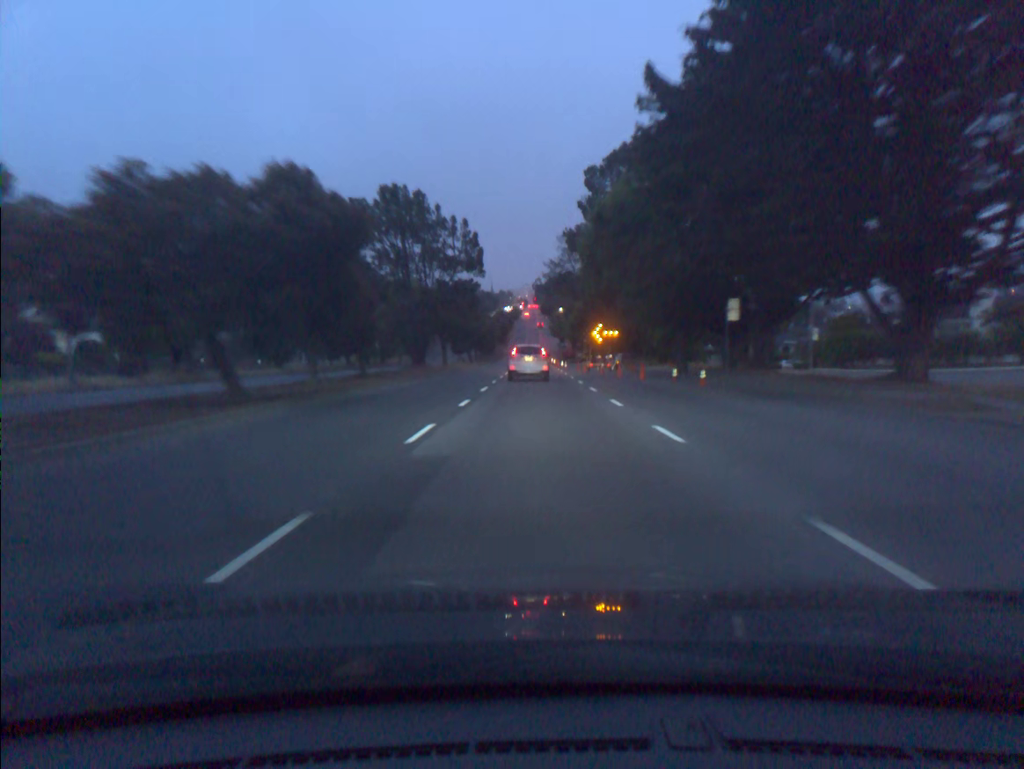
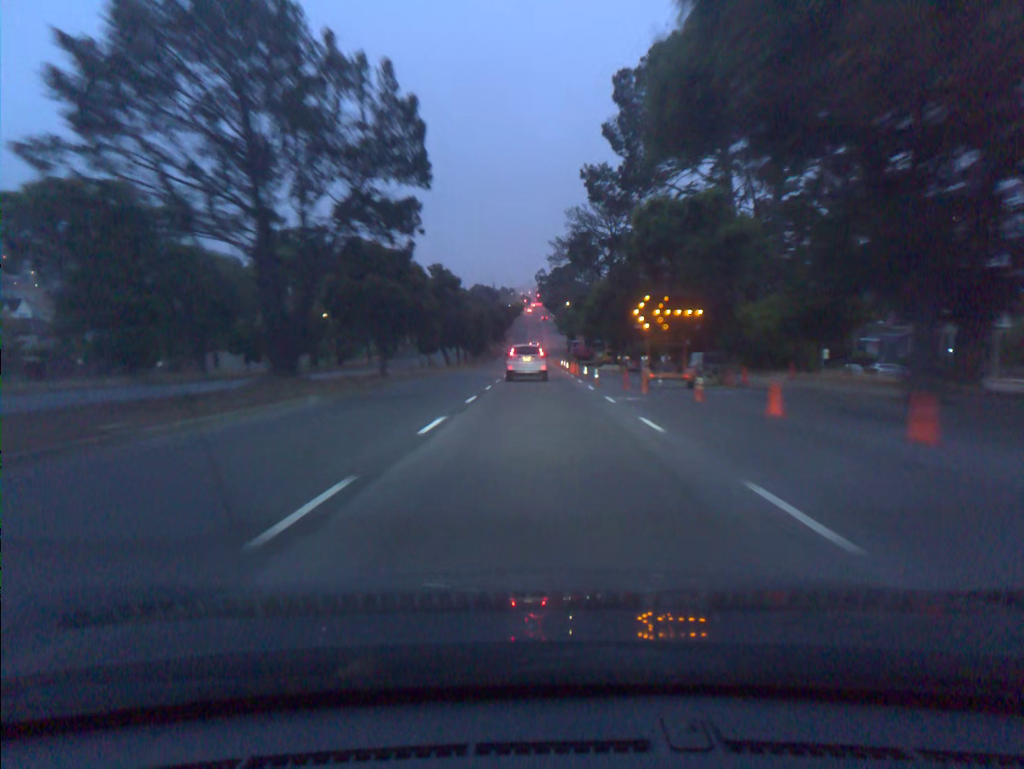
(-0.1, +27.7) m; -1°
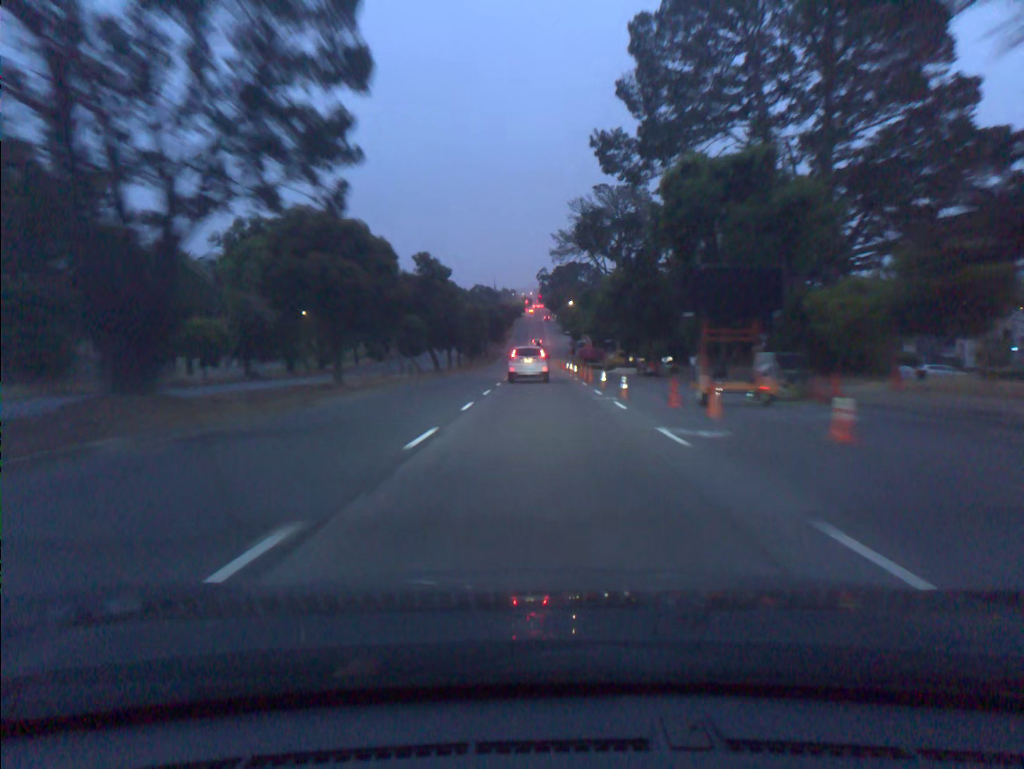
(0.0, +9.3) m; 0°
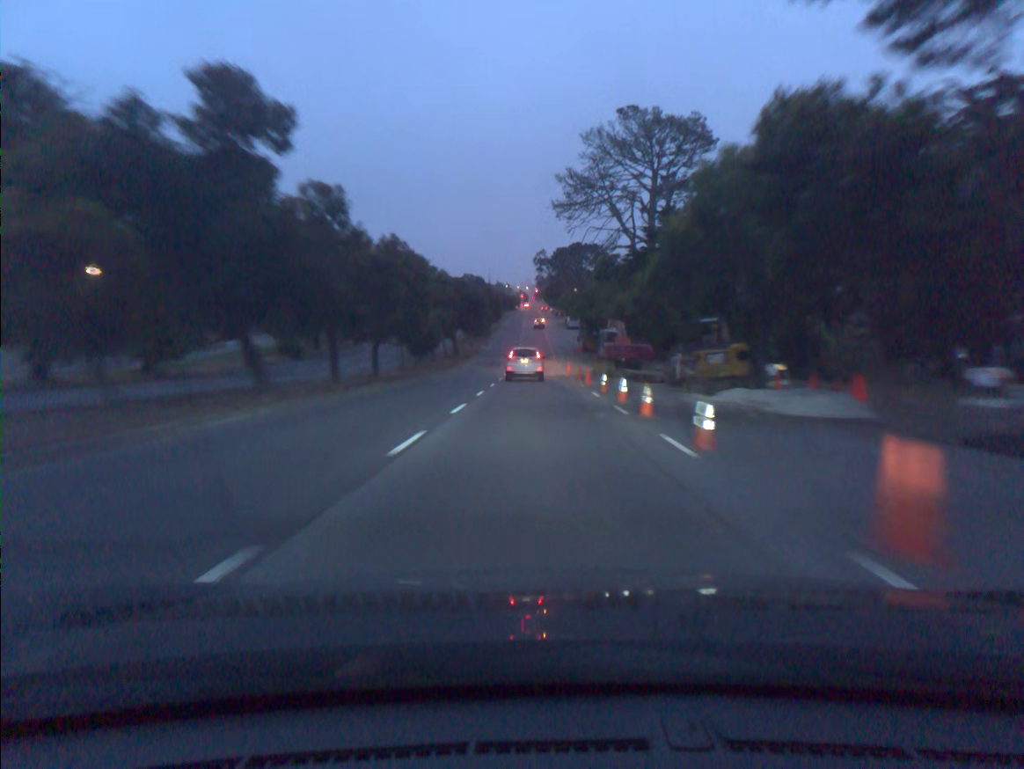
(+0.1, +37.3) m; 0°
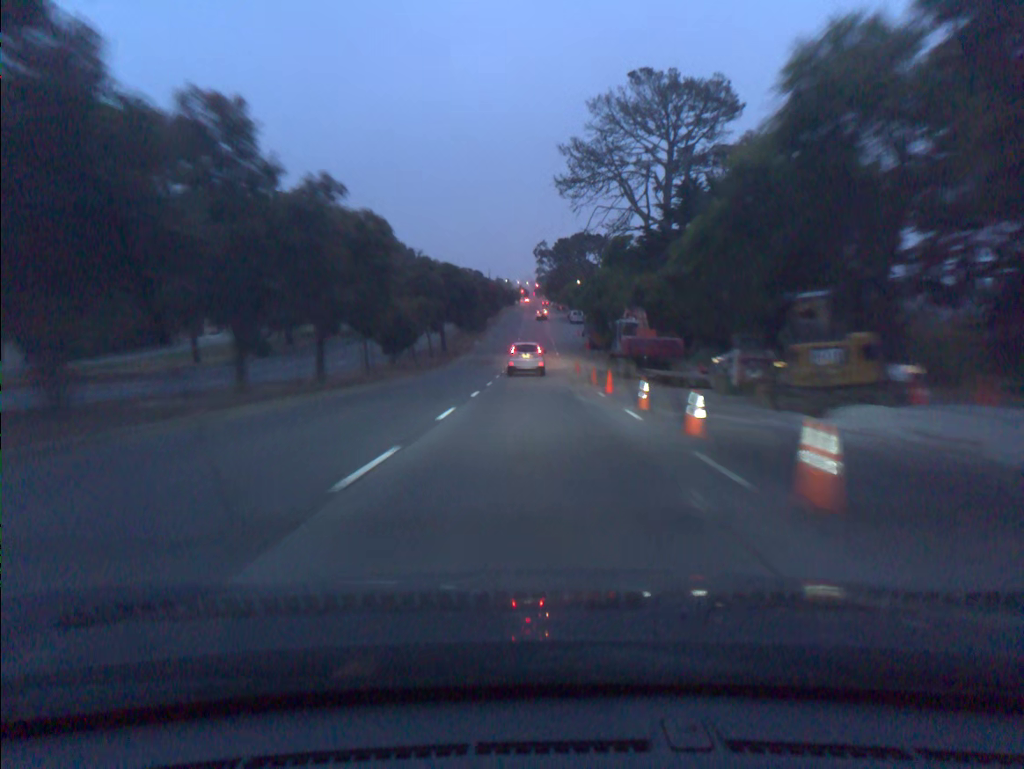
(0.0, +9.5) m; 0°
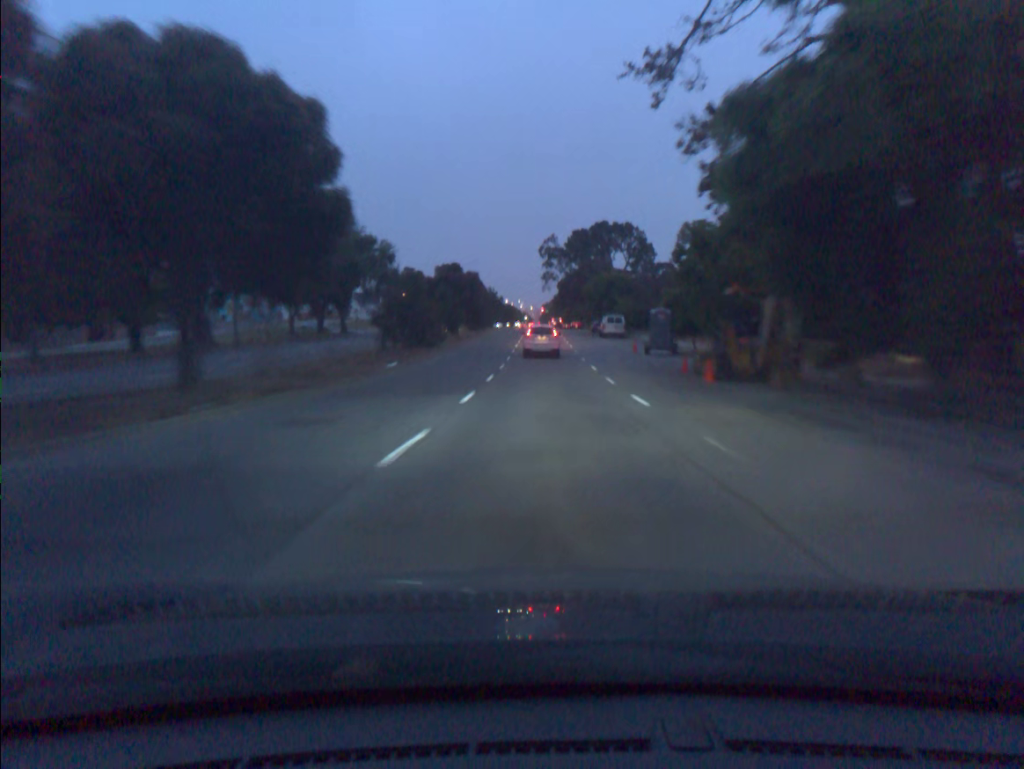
(-0.2, +49.7) m; 0°
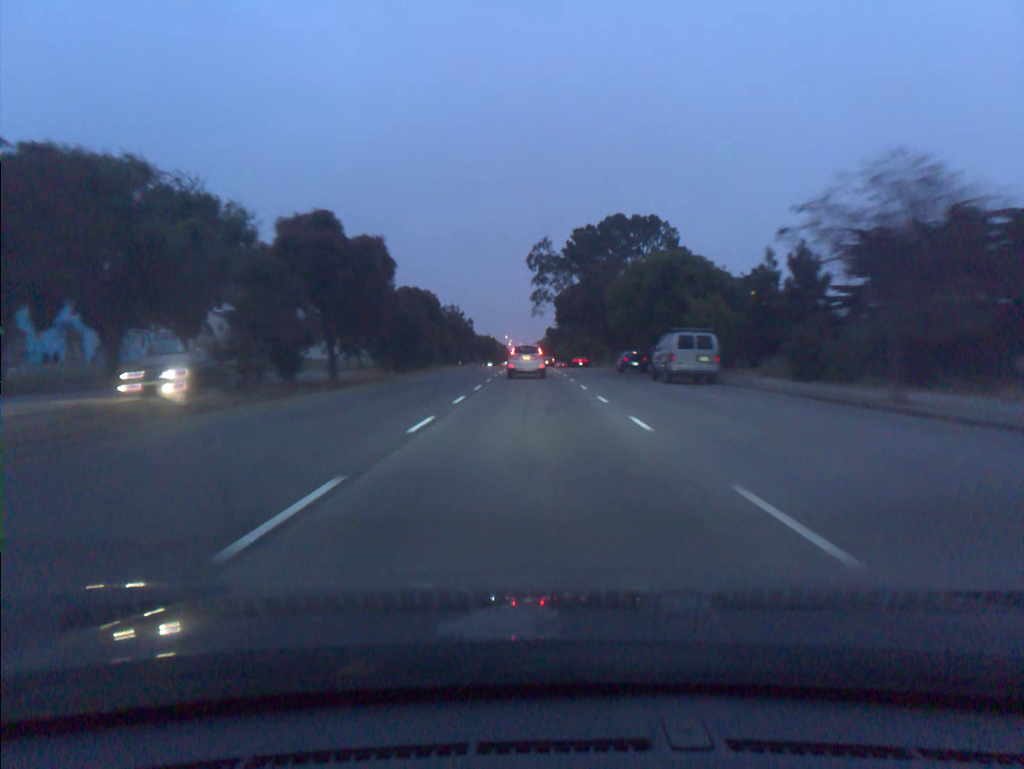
(+0.5, +39.6) m; +1°
